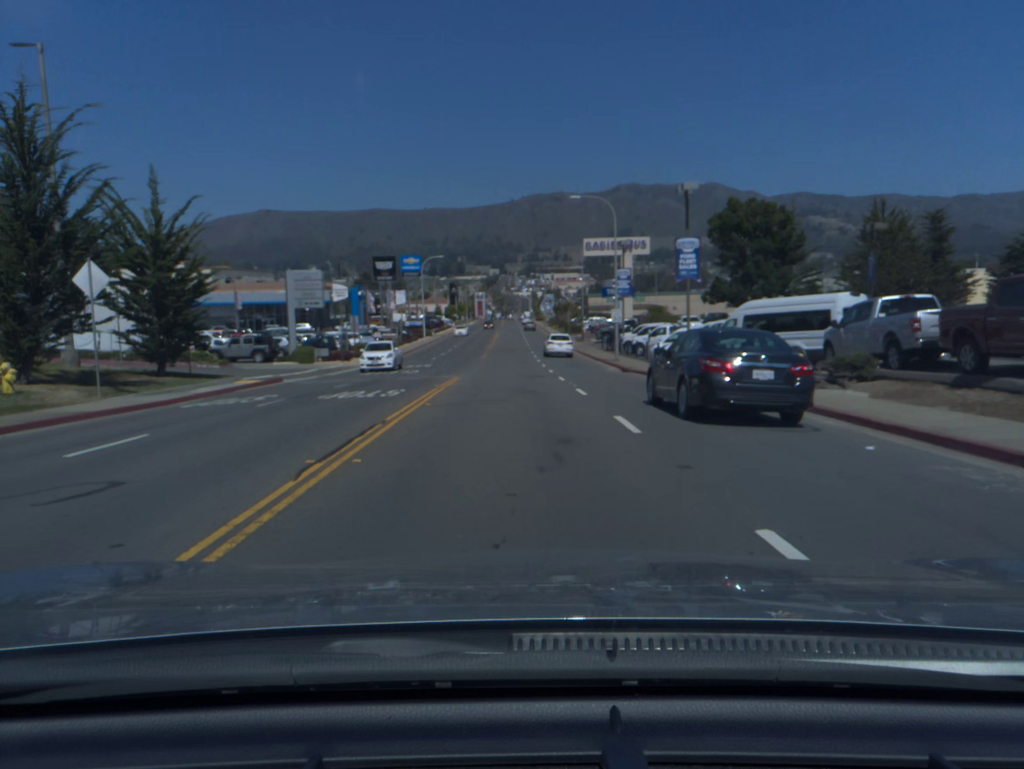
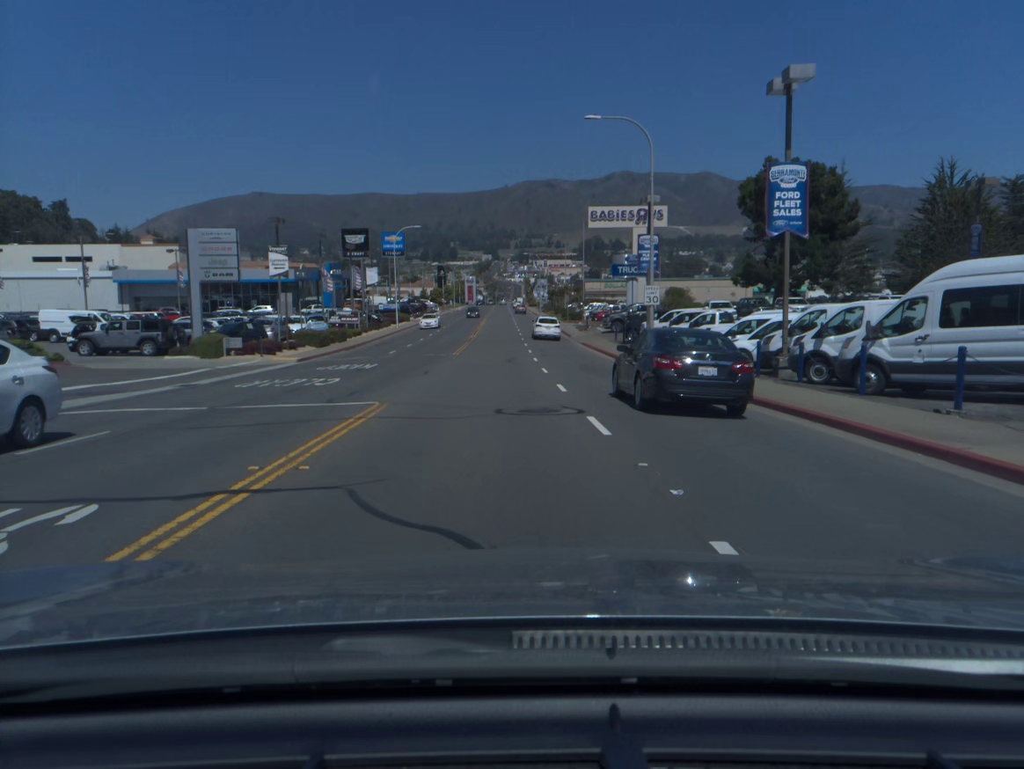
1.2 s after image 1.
(0.0, +15.1) m; +1°
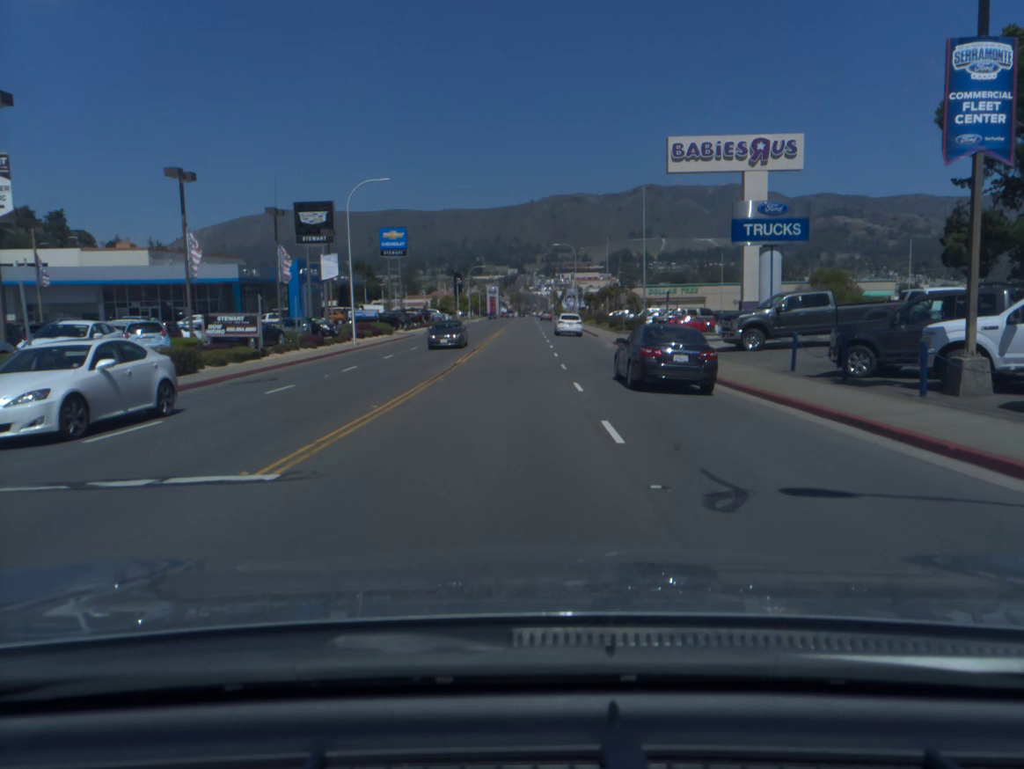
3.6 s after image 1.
(-0.5, +29.8) m; -2°
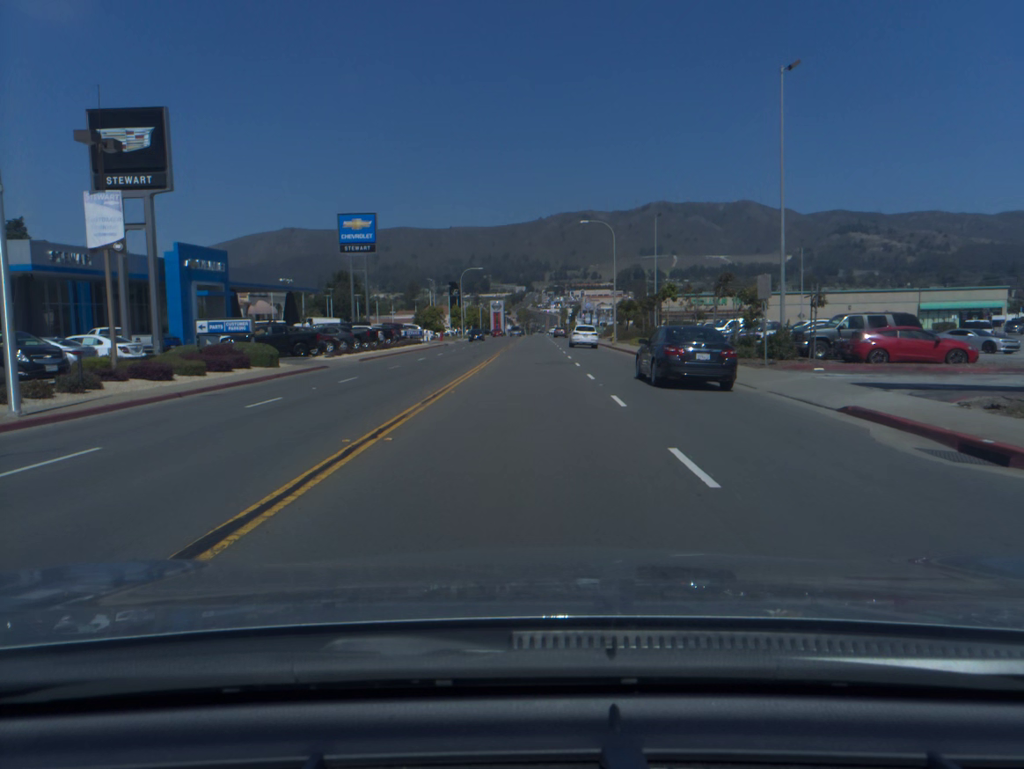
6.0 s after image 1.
(-0.2, +32.0) m; -1°
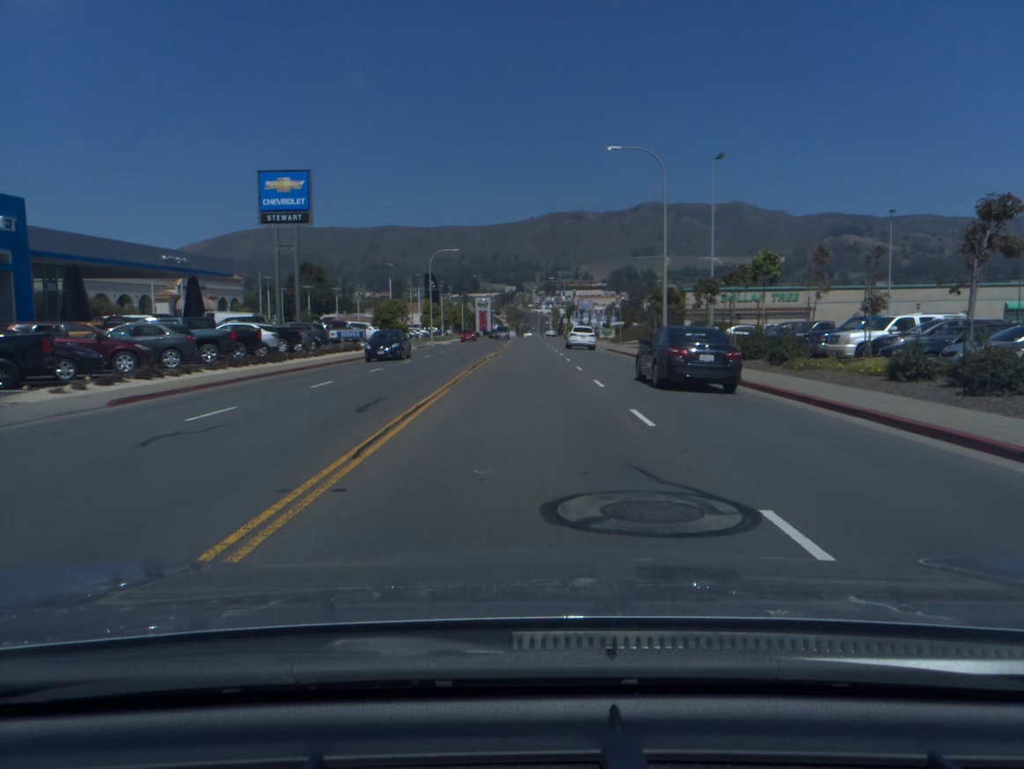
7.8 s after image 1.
(+0.1, +24.8) m; 0°
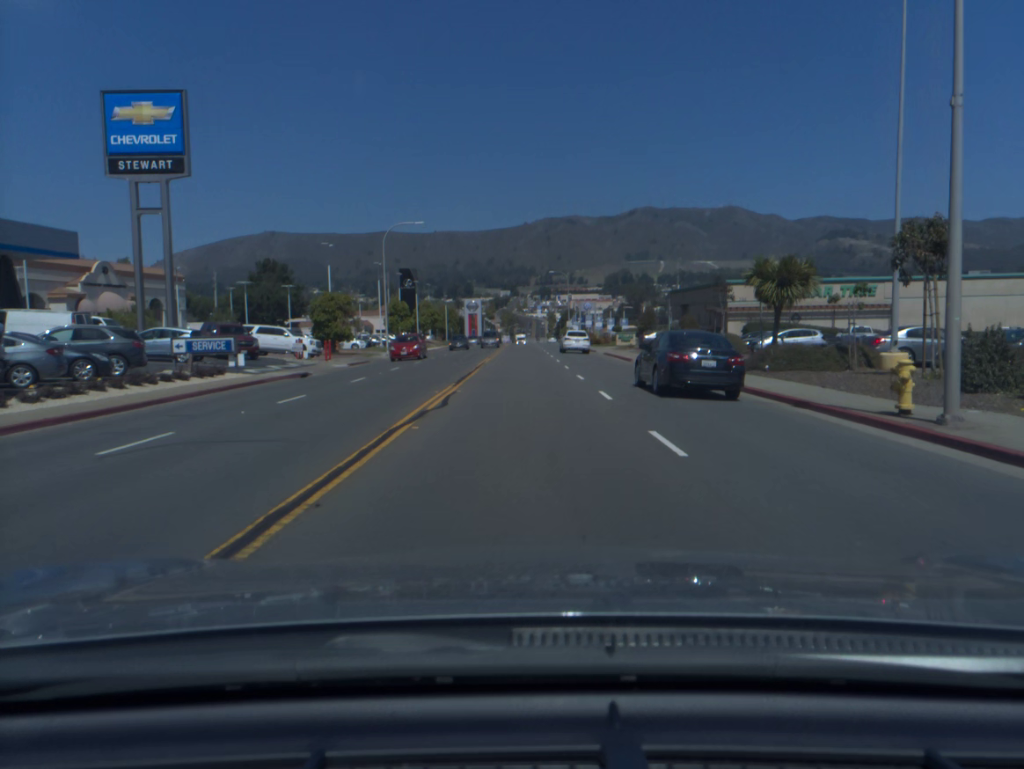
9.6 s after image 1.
(+0.2, +24.5) m; +1°
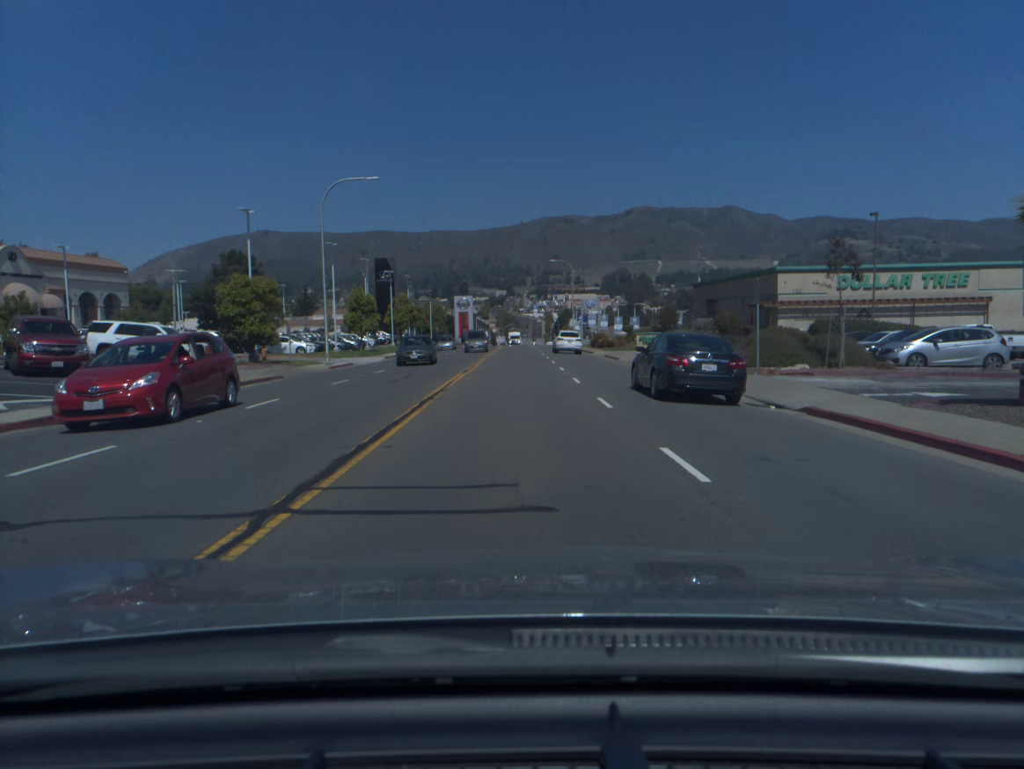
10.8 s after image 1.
(0.0, +16.1) m; 0°
